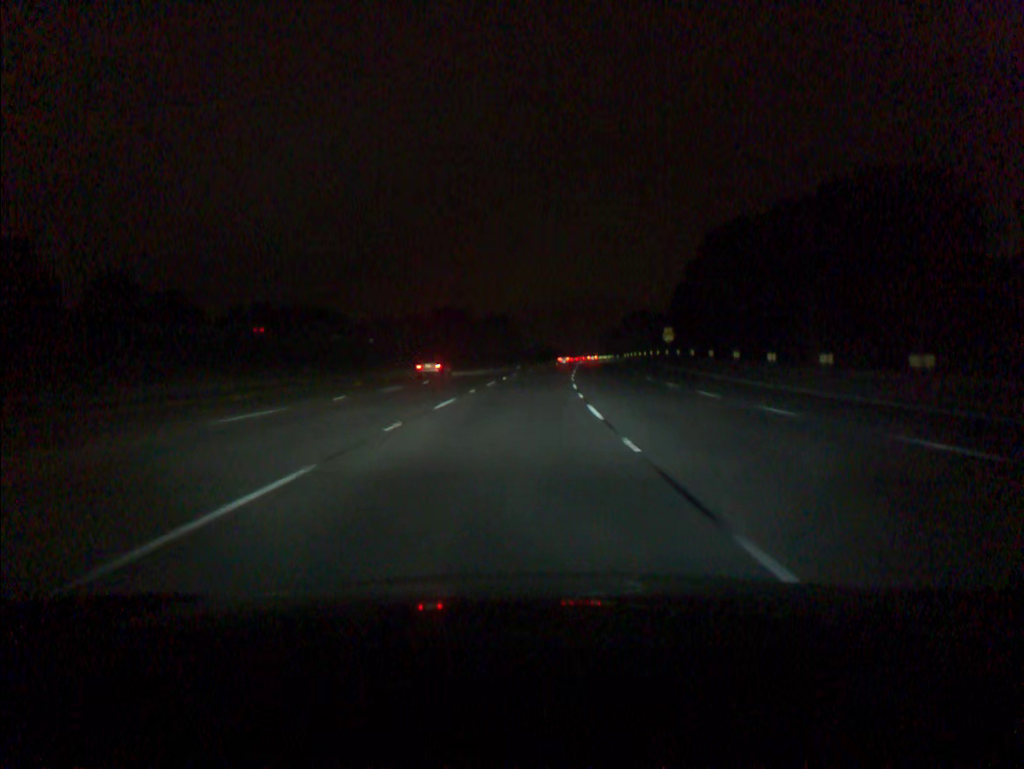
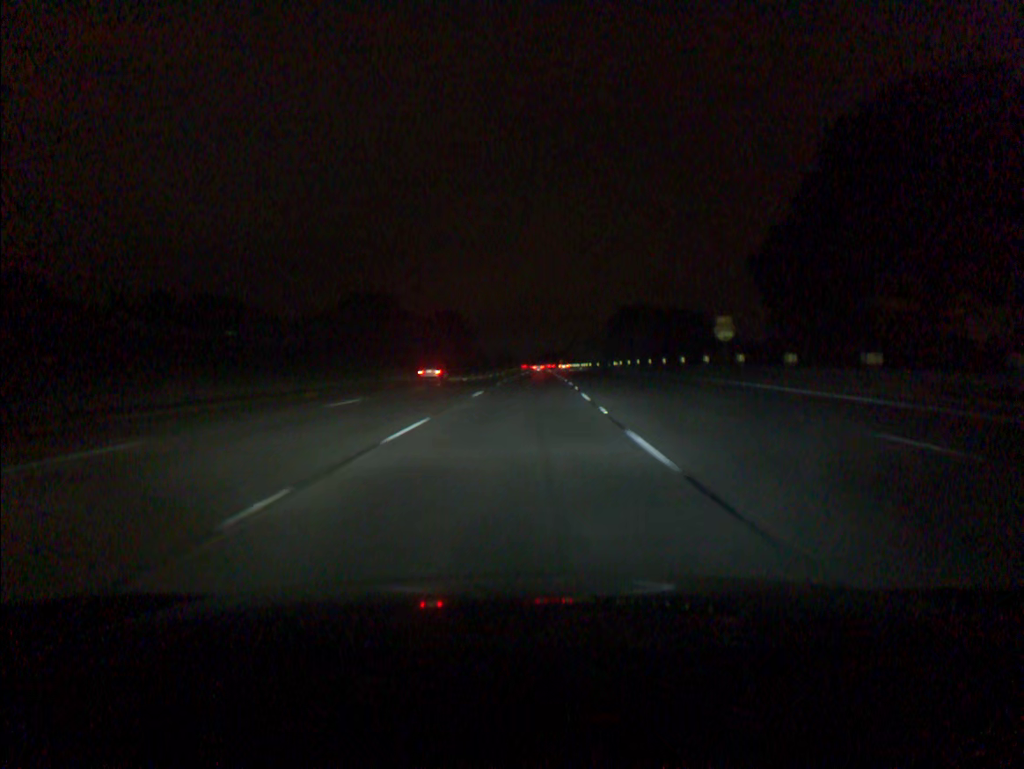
(+0.8, +36.3) m; +3°
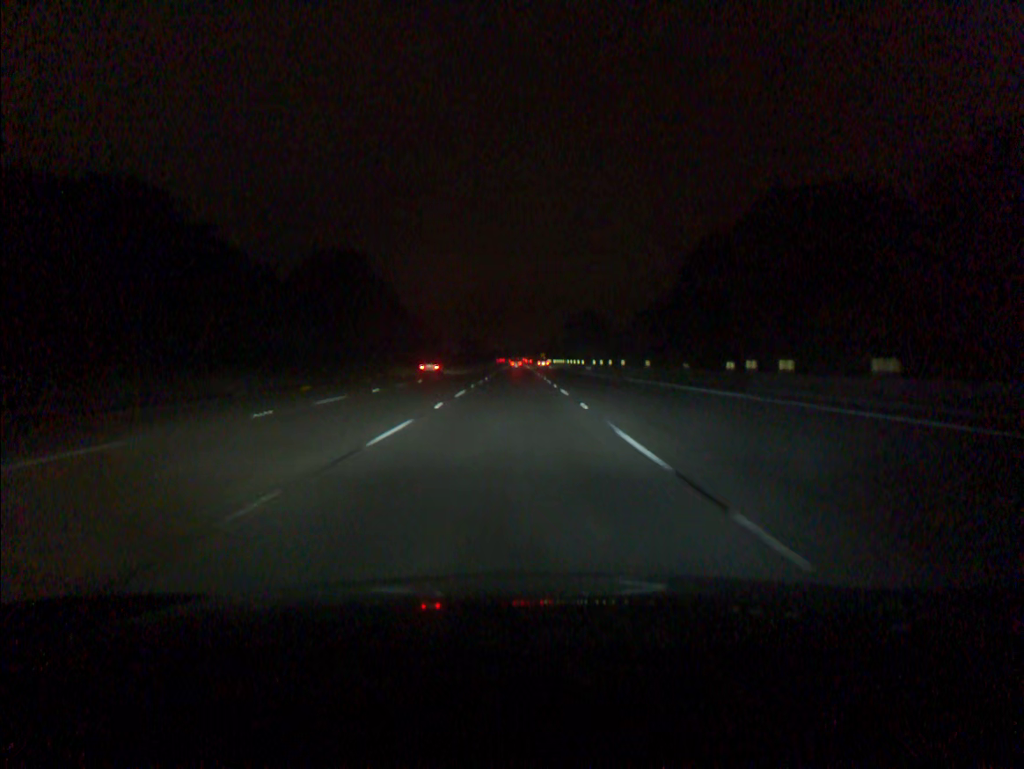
(+2.0, +72.9) m; +2°
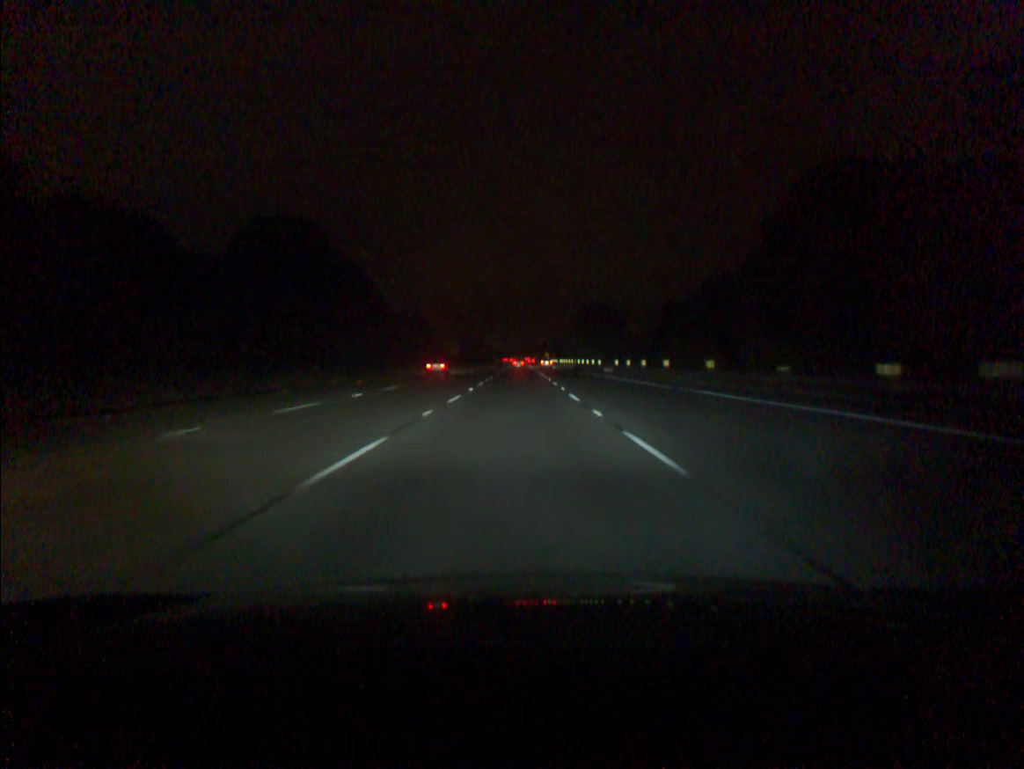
(0.0, +18.3) m; 0°
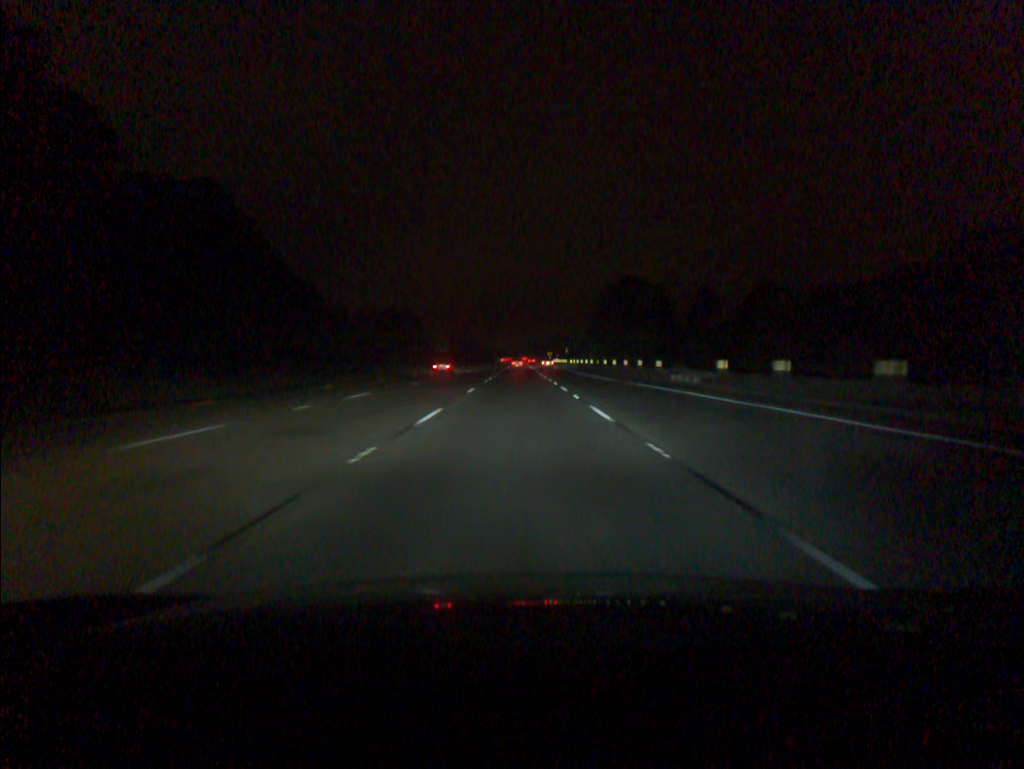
(0.0, +36.7) m; 0°
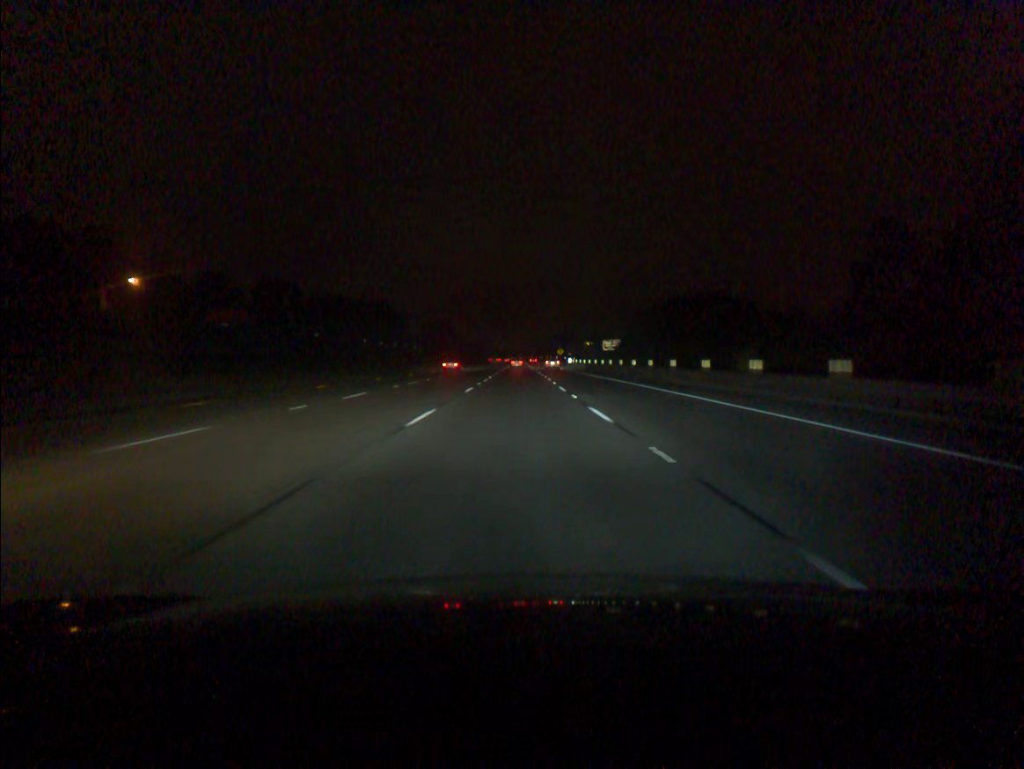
(+0.1, +73.4) m; 0°
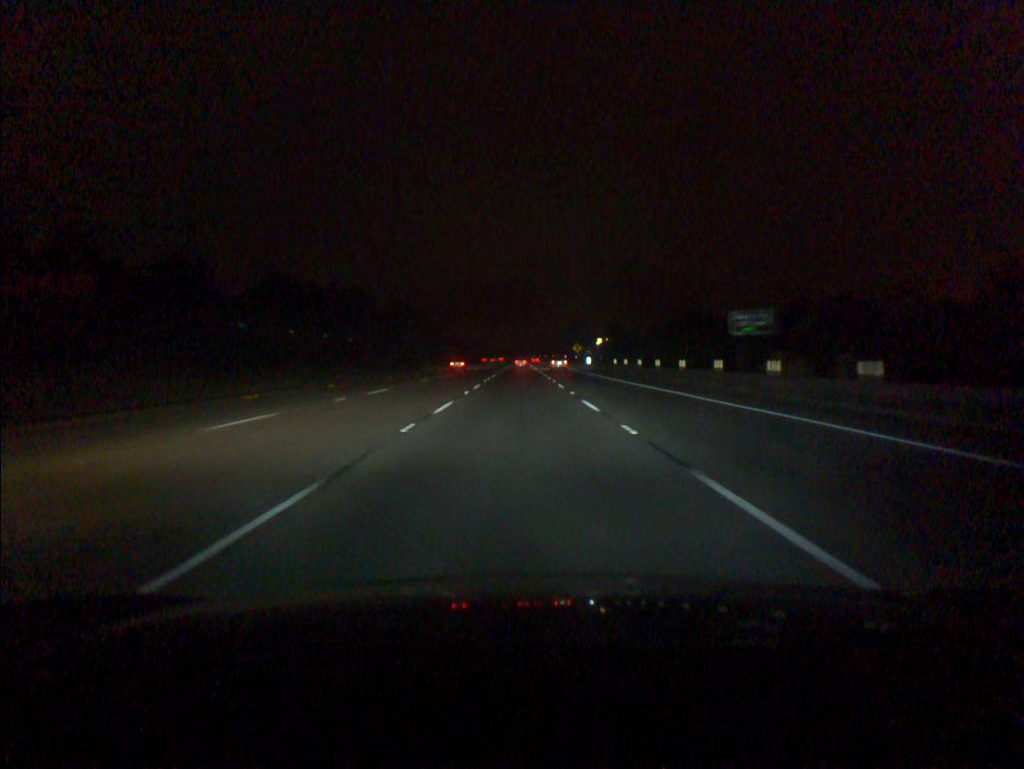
(0.0, +54.9) m; 0°
